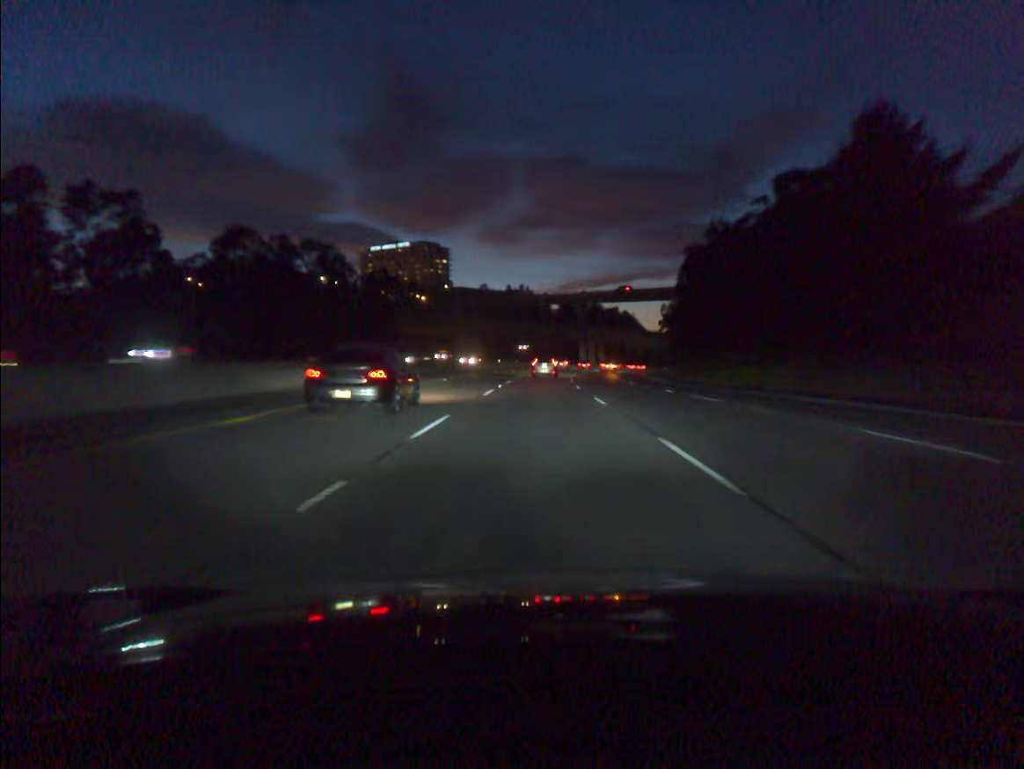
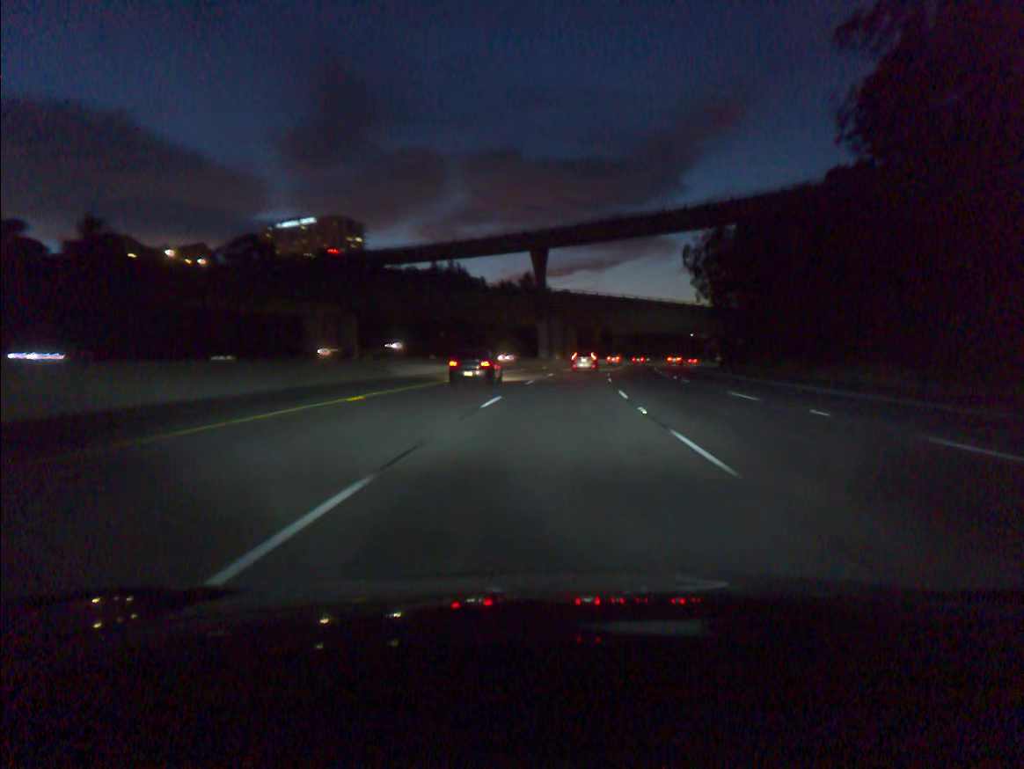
(+1.6, +81.2) m; +4°
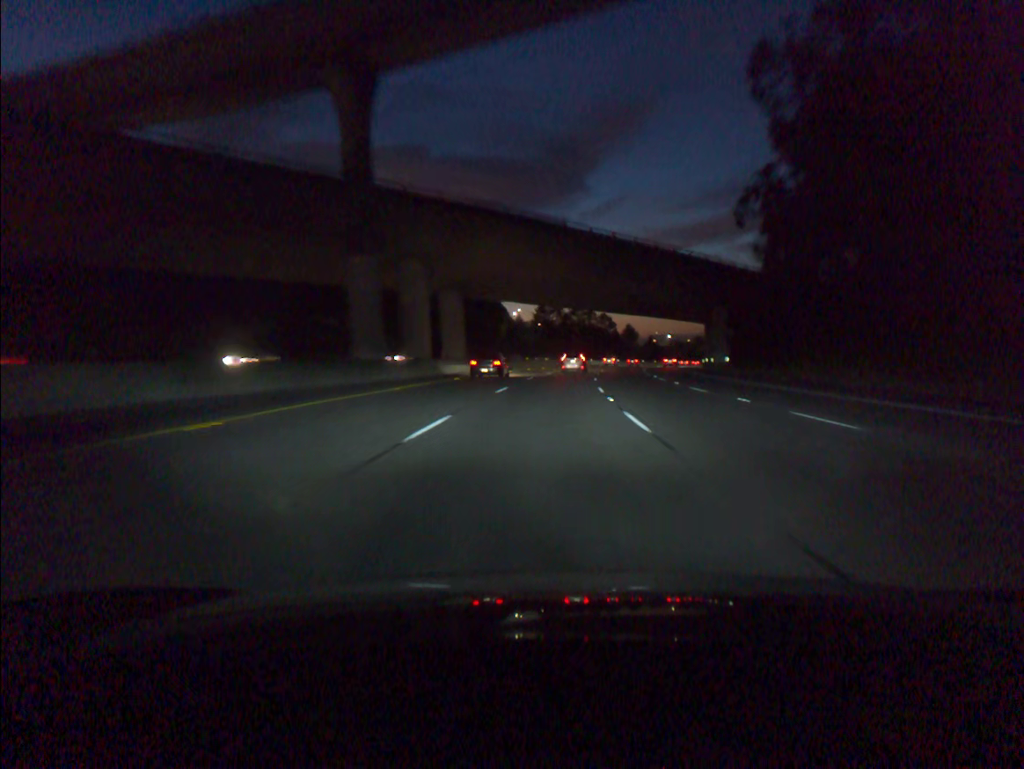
(+4.1, +65.1) m; +7°
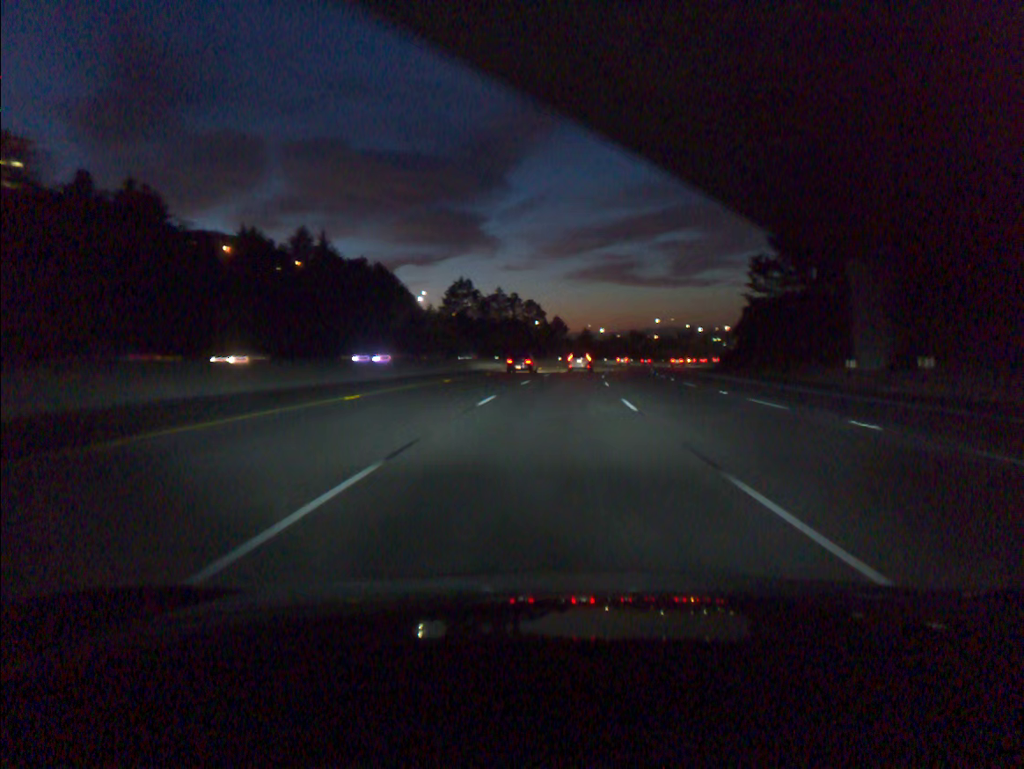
(+2.9, +65.4) m; +5°
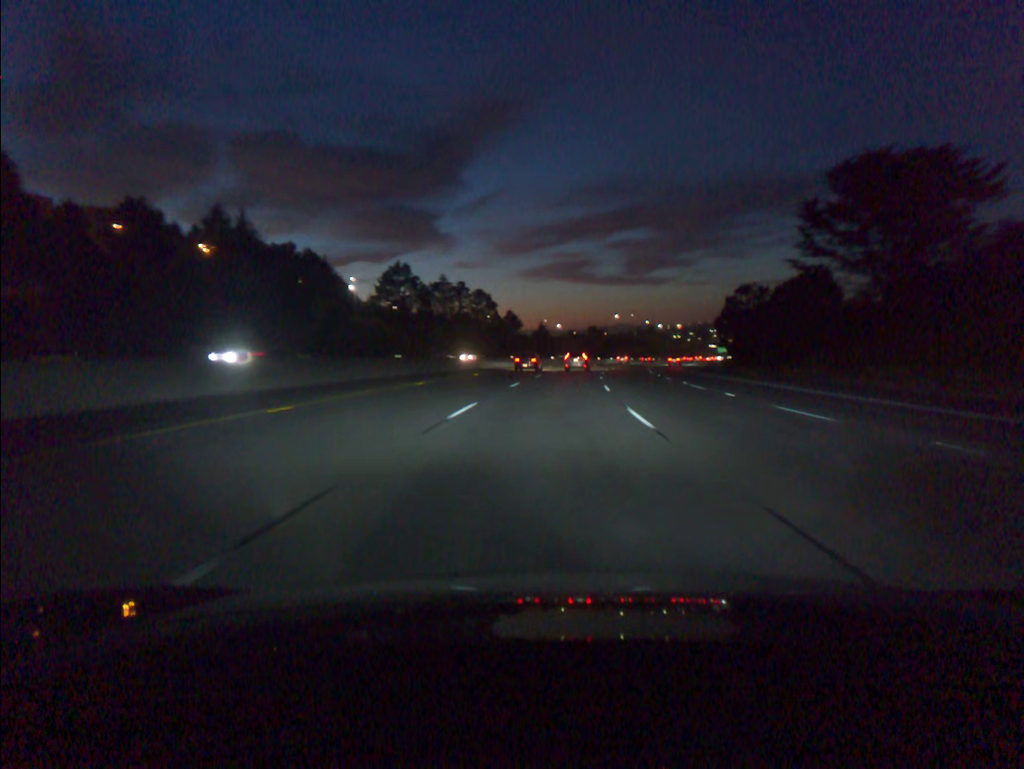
(+1.0, +32.9) m; +3°
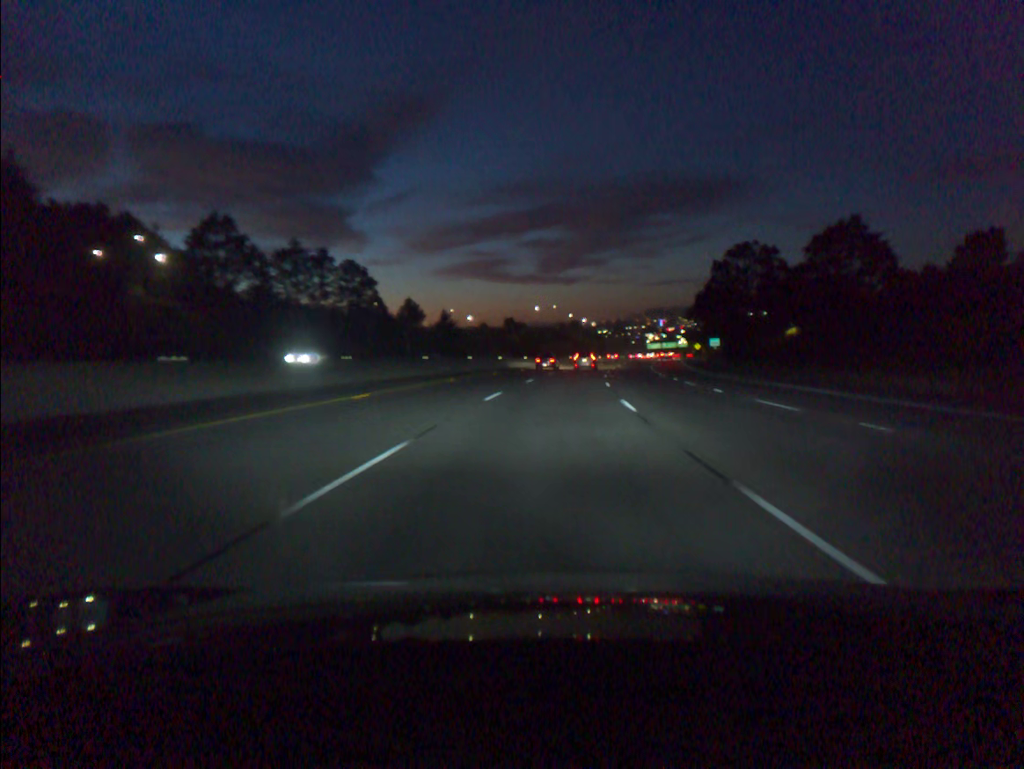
(+3.7, +66.6) m; +6°
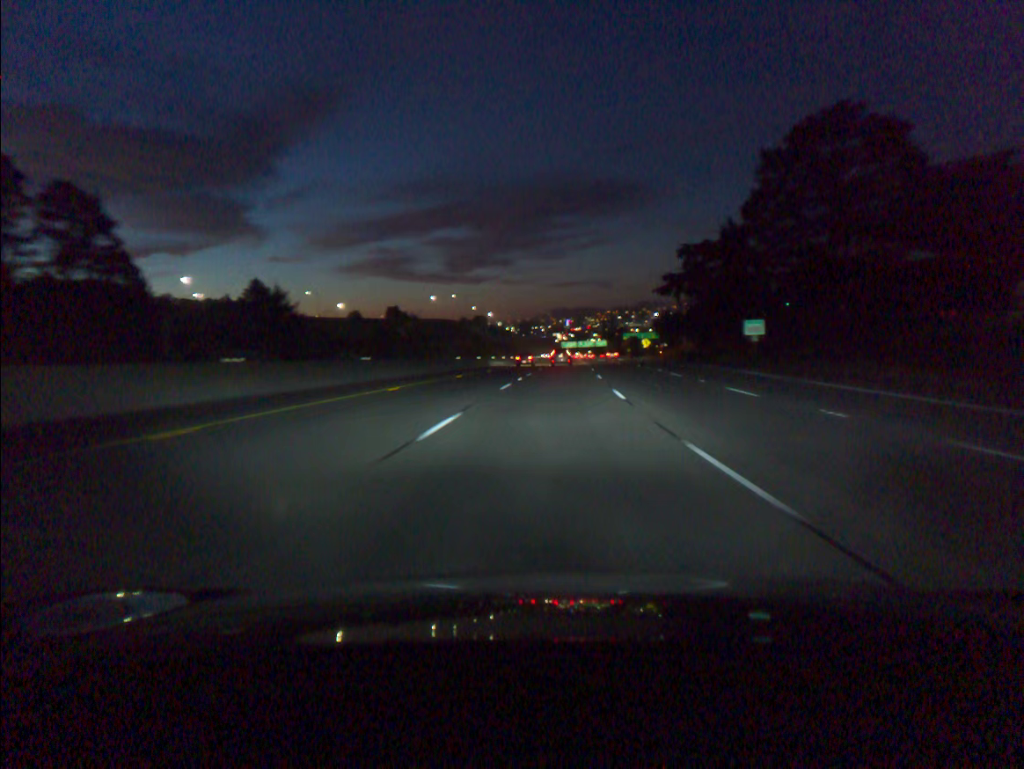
(+4.0, +68.1) m; +7°
